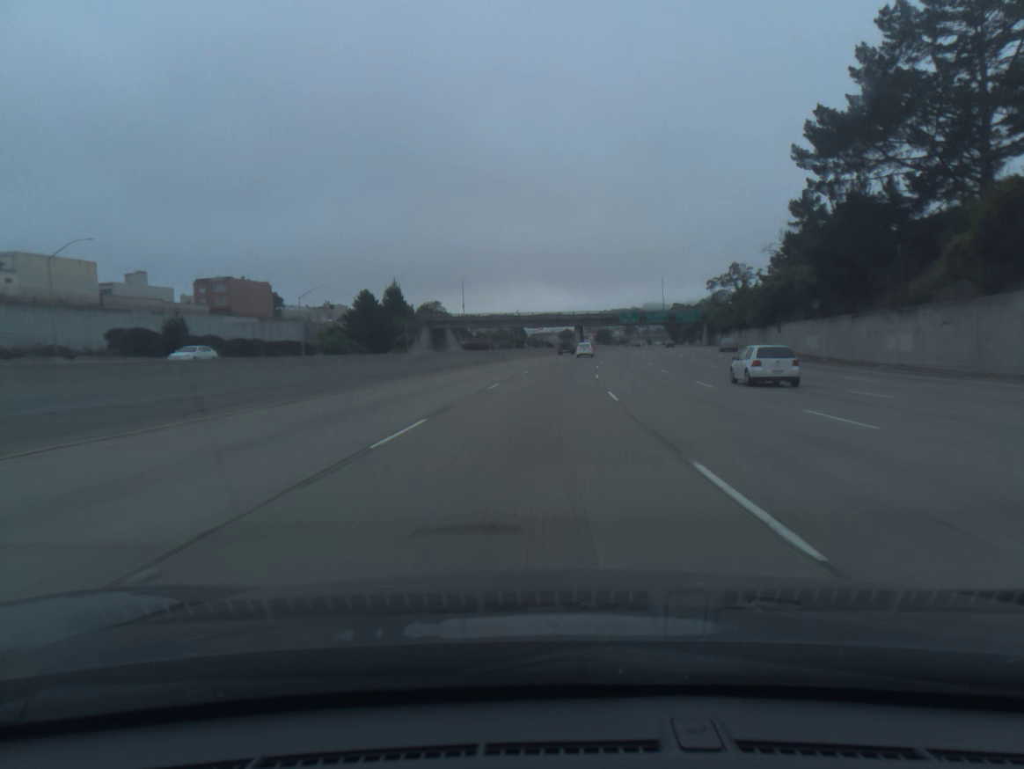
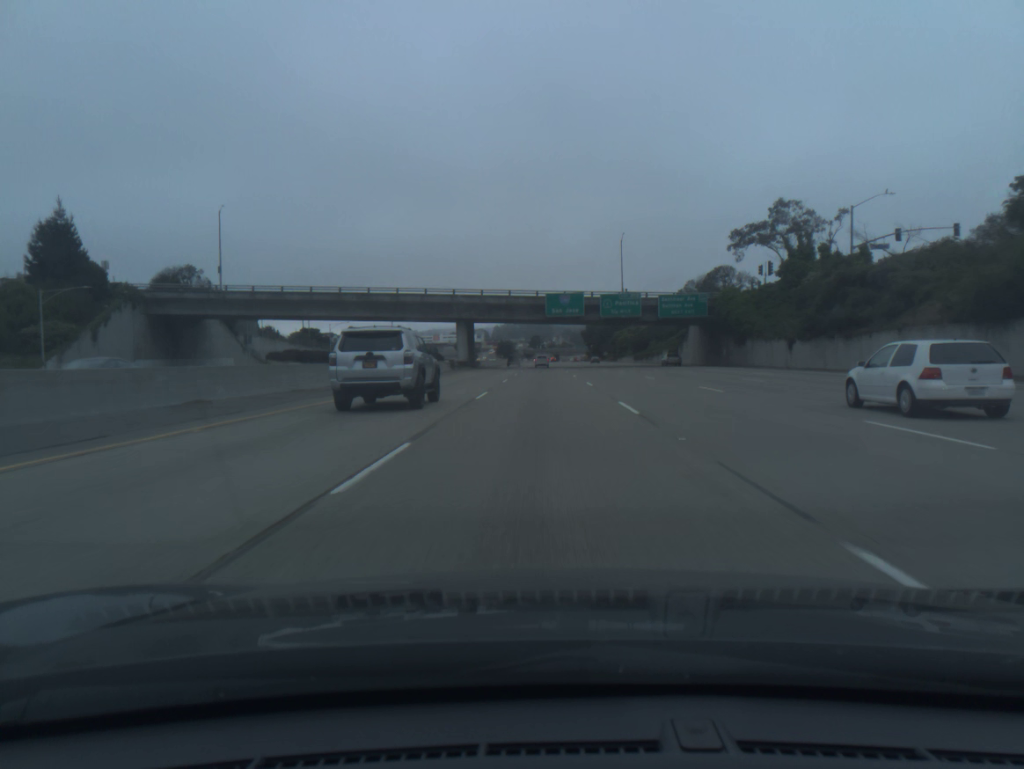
(+5.9, +90.9) m; +7°
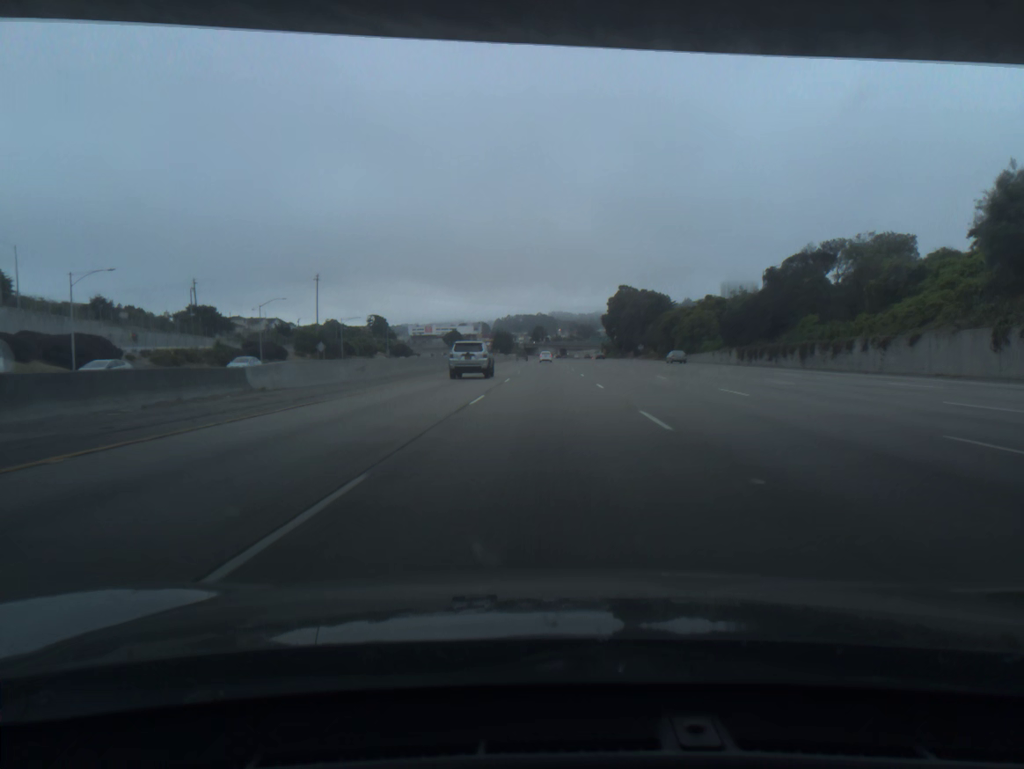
(0.0, +91.2) m; 0°
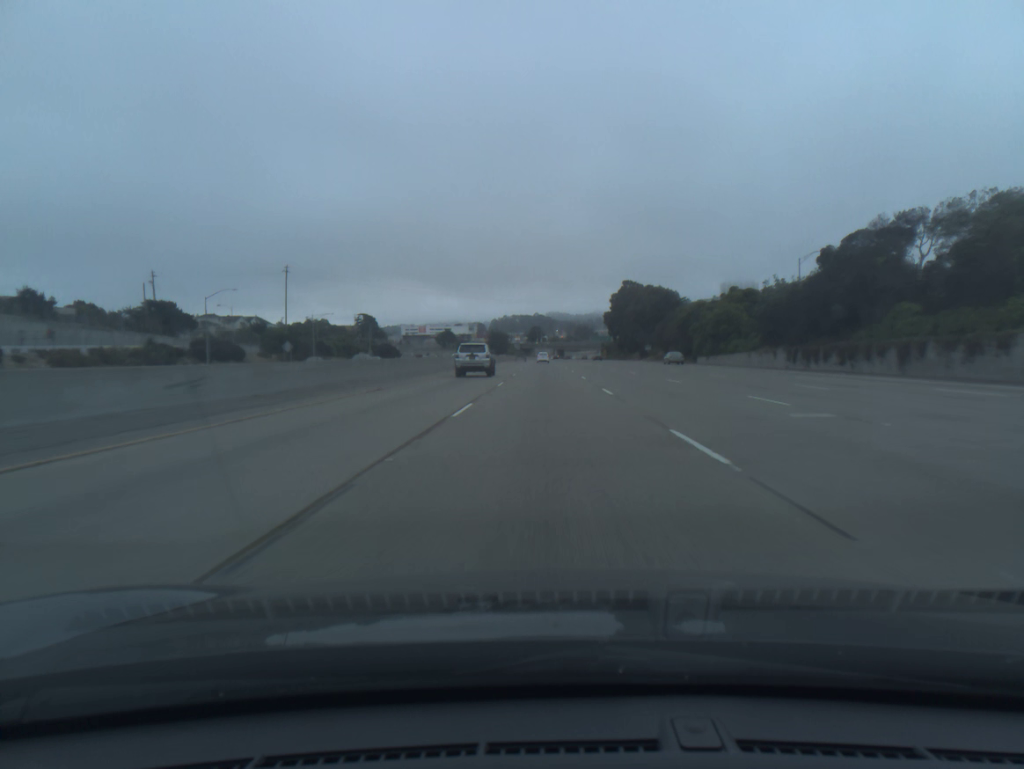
(0.0, +18.3) m; 0°
